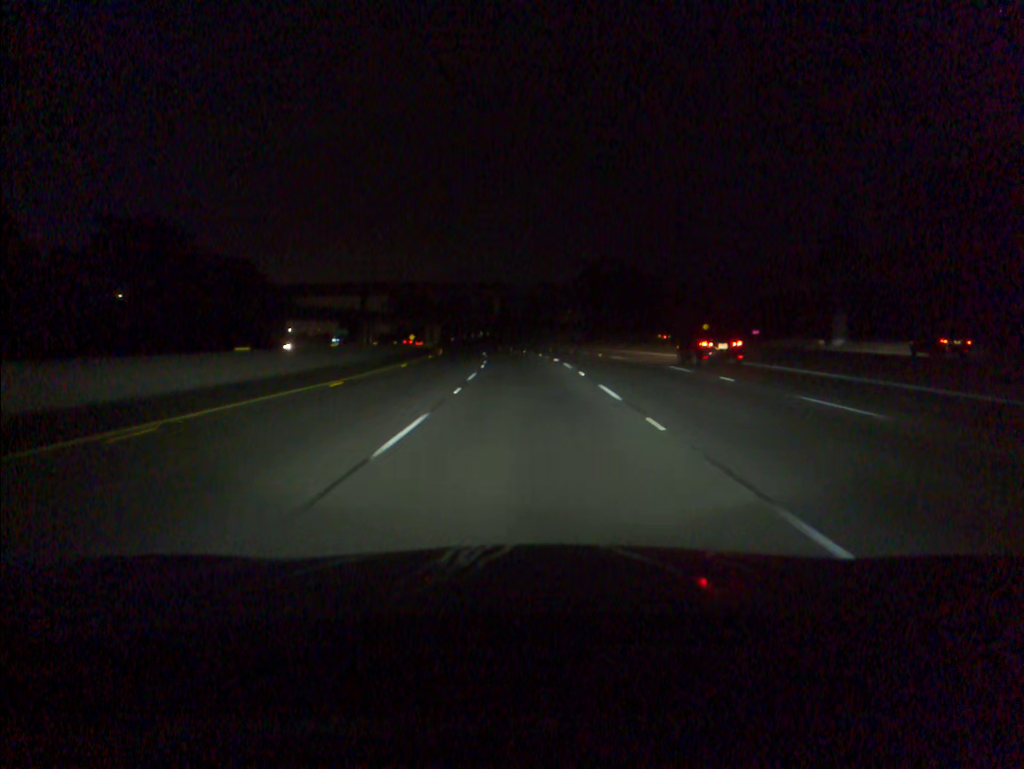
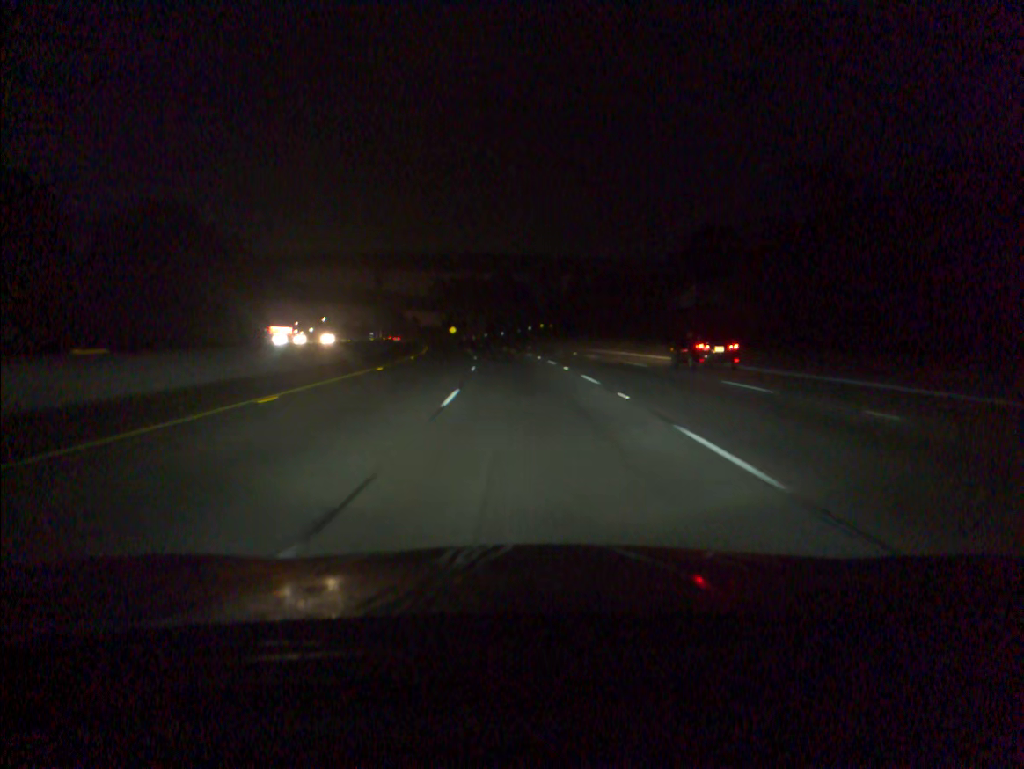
(-2.4, +67.1) m; -5°
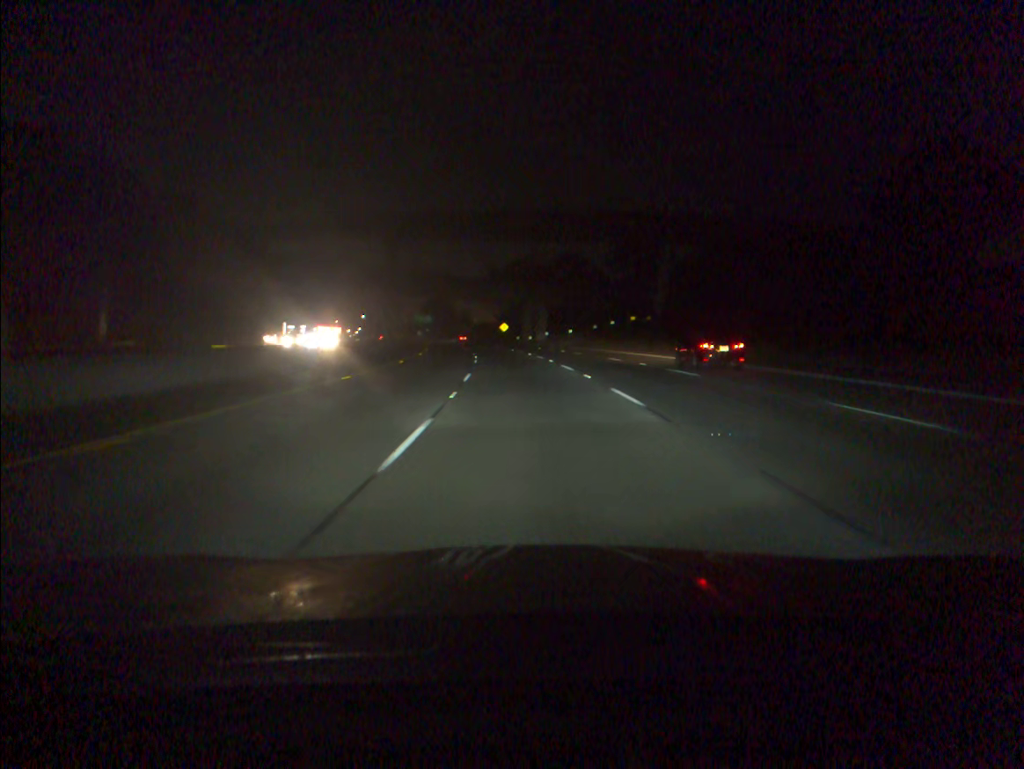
(-2.0, +50.6) m; -5°
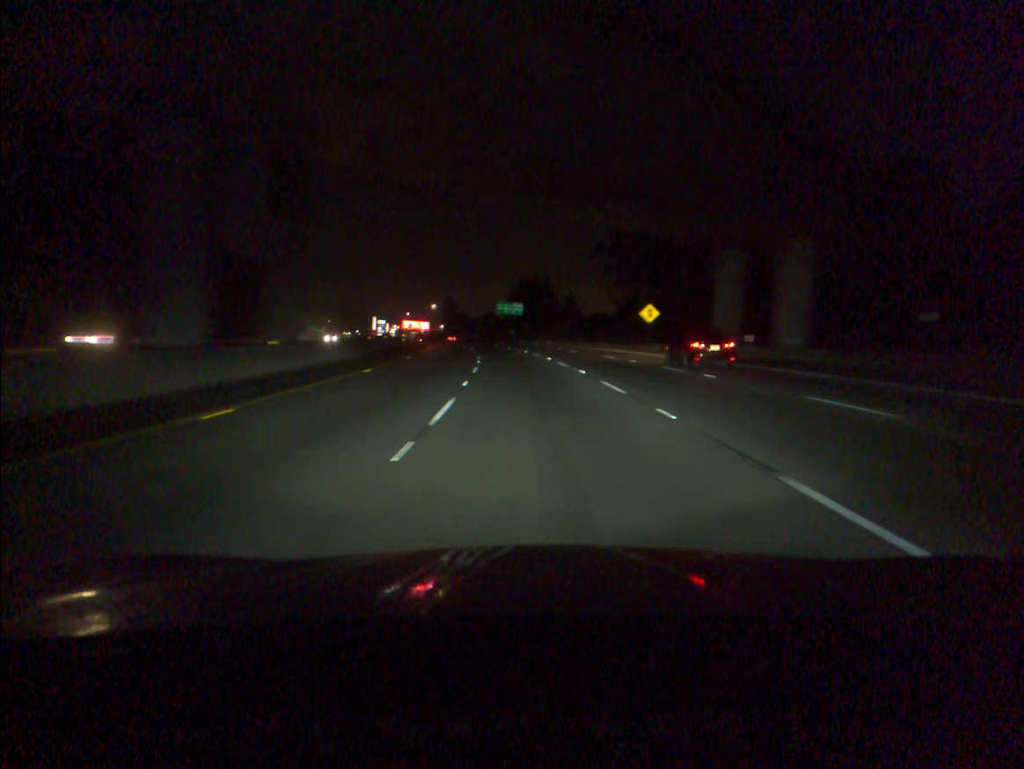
(-5.7, +84.3) m; -8°
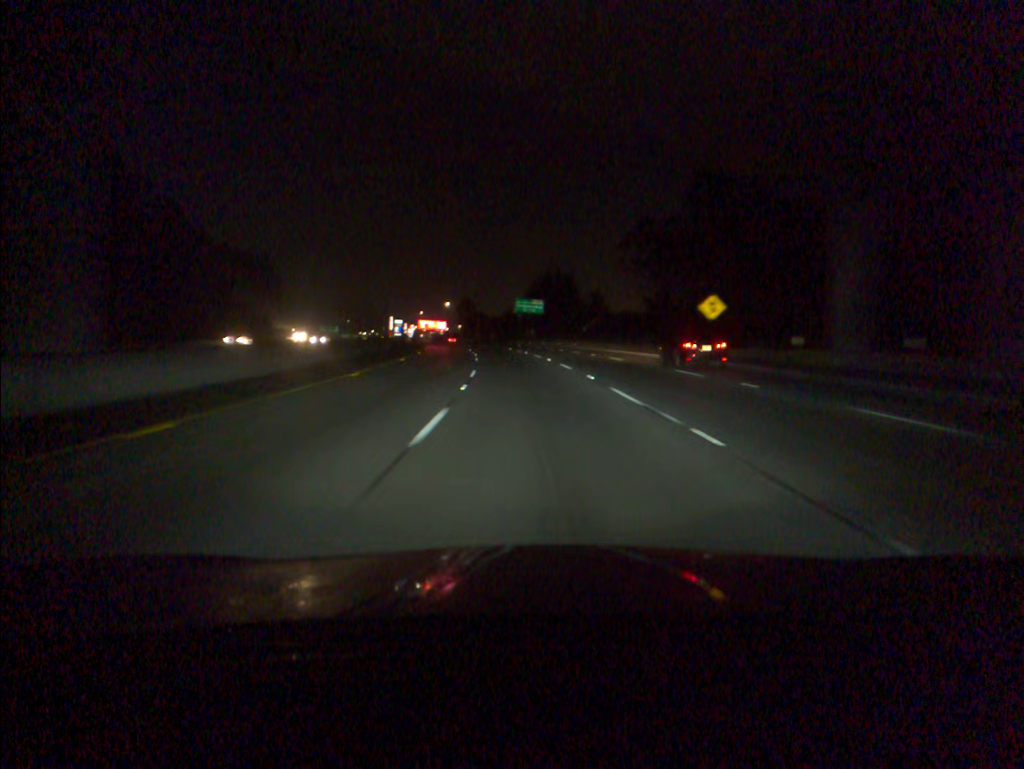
(-0.2, +17.0) m; -1°
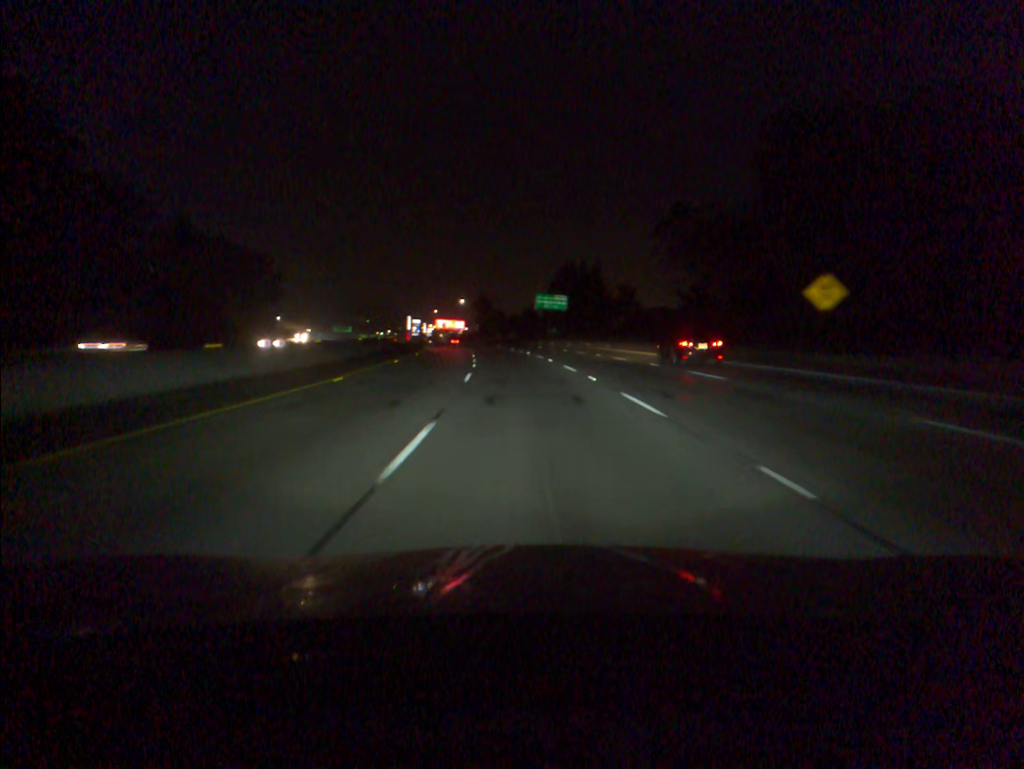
(-0.2, +16.9) m; -2°
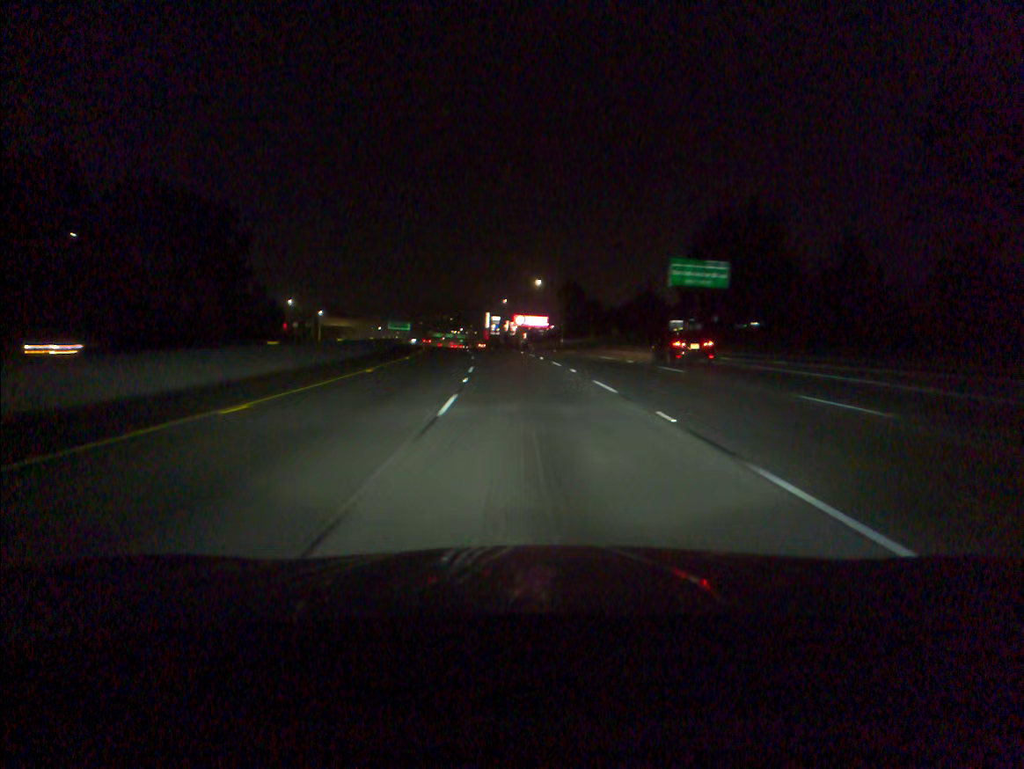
(-3.9, +67.4) m; -7°
